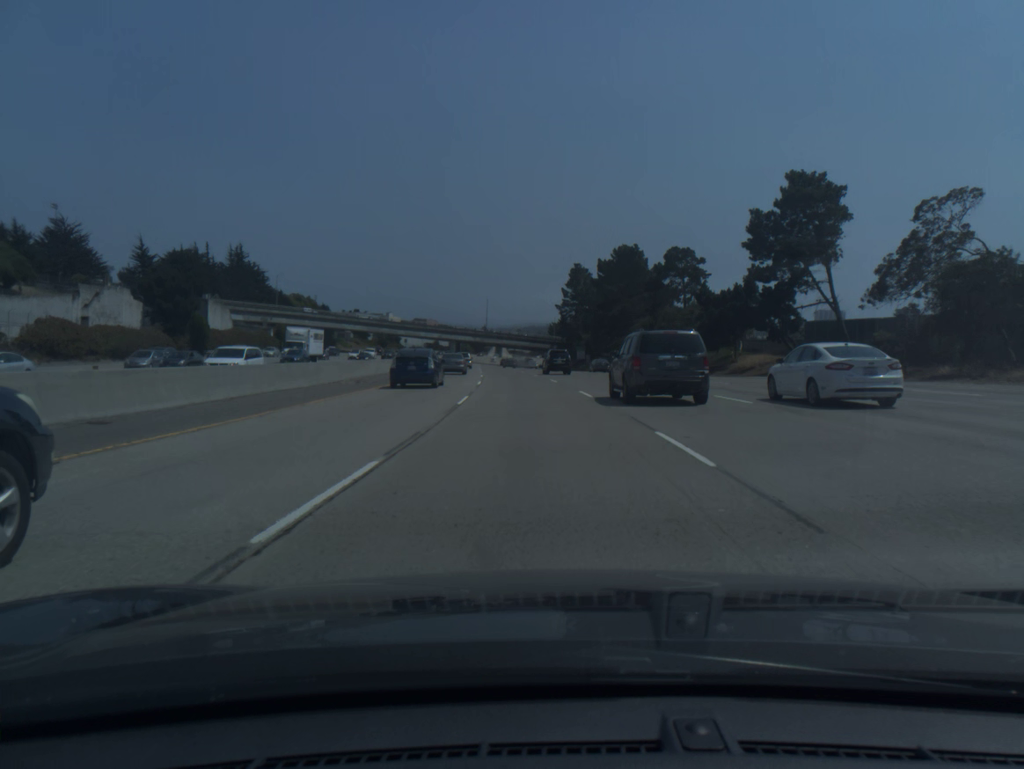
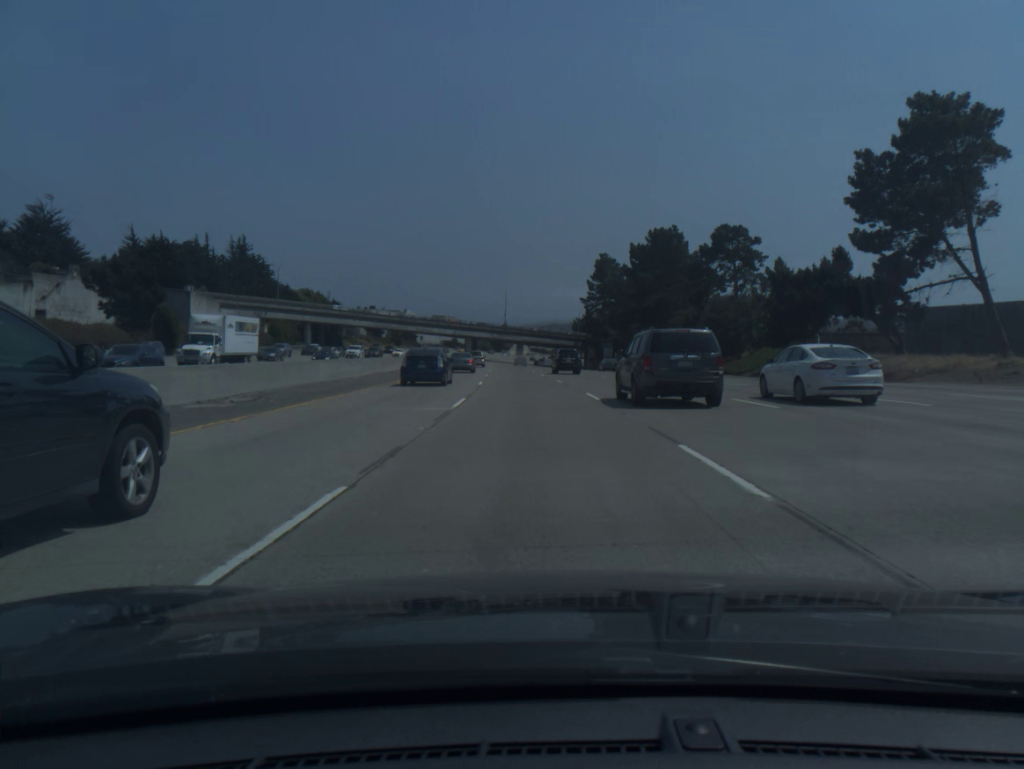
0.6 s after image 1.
(-0.2, +16.3) m; -2°
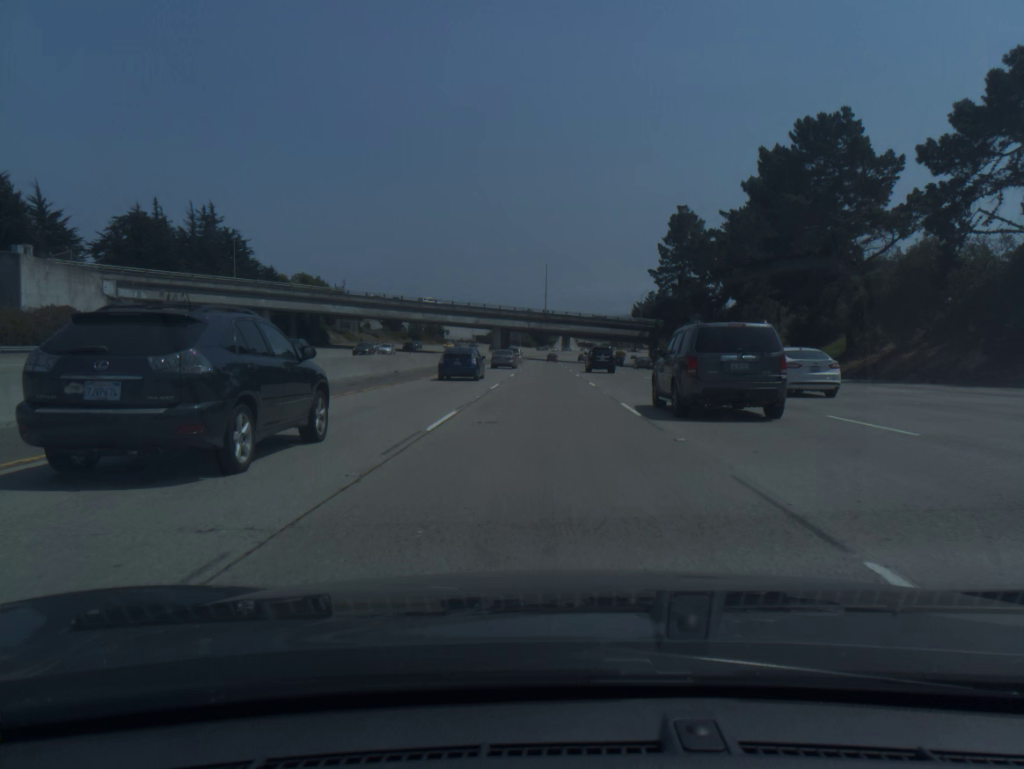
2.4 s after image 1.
(-1.7, +49.5) m; -3°
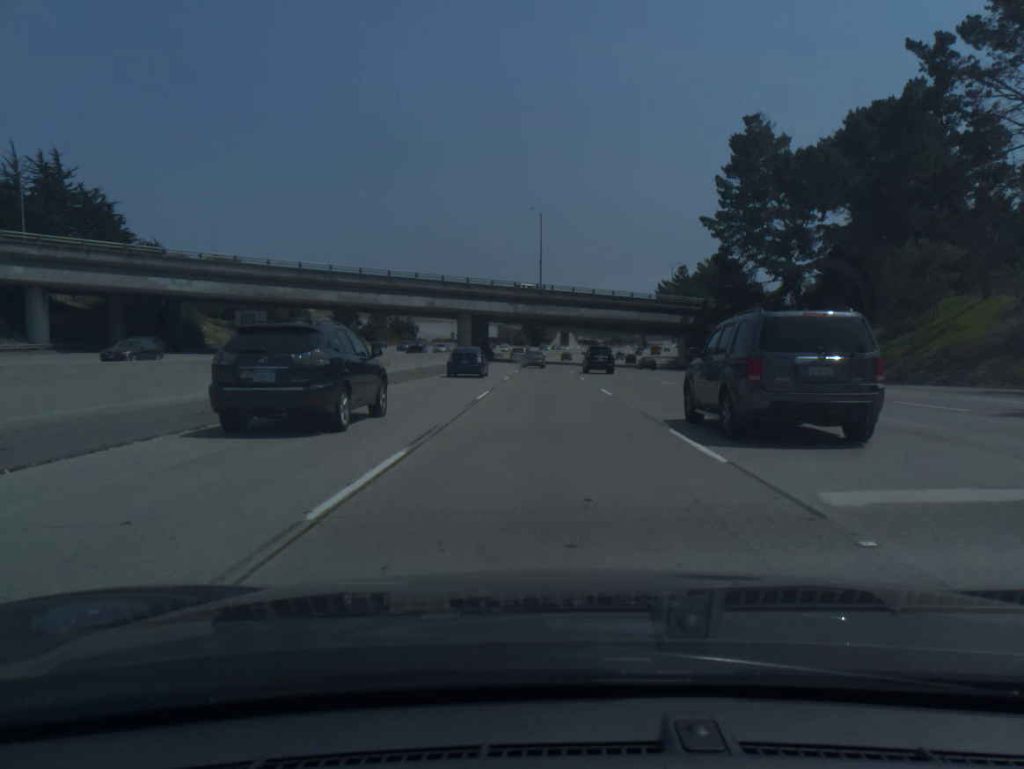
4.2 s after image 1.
(0.0, +50.3) m; 0°
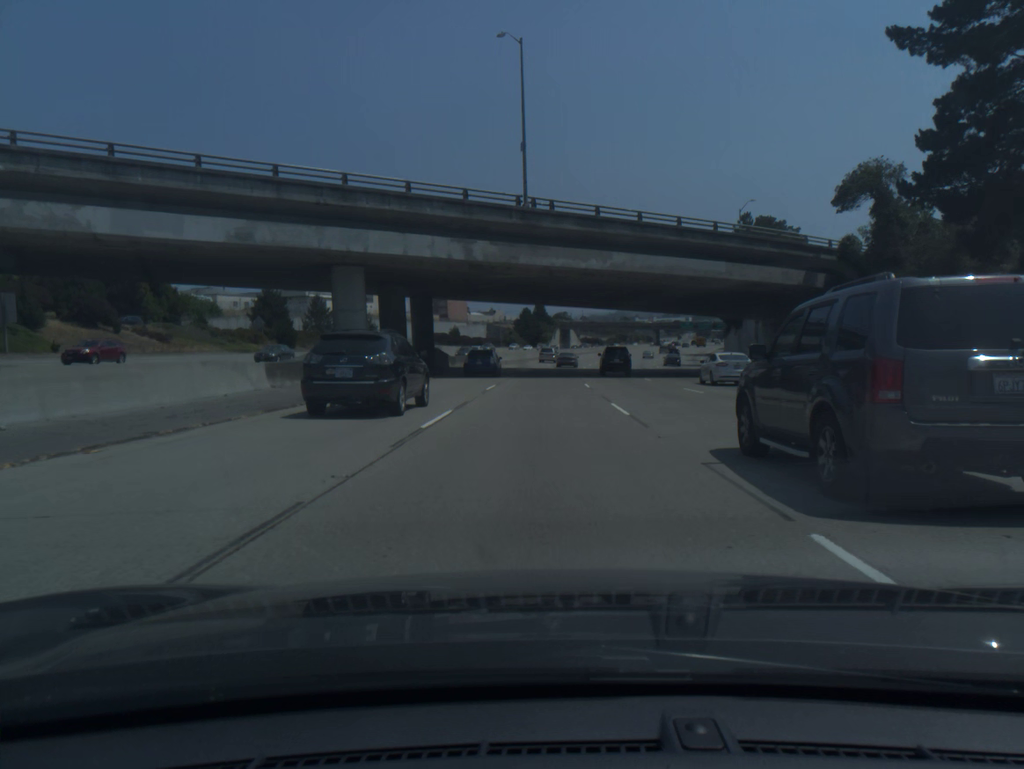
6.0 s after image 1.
(+0.2, +51.1) m; 0°
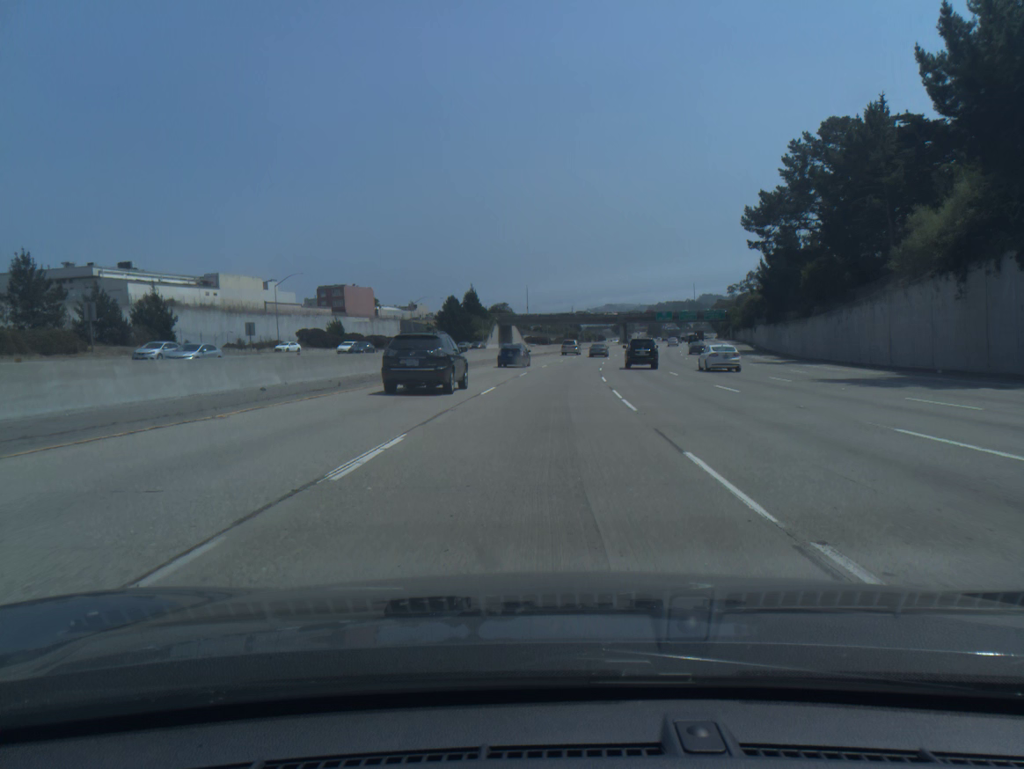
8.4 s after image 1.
(+1.5, +68.7) m; +4°
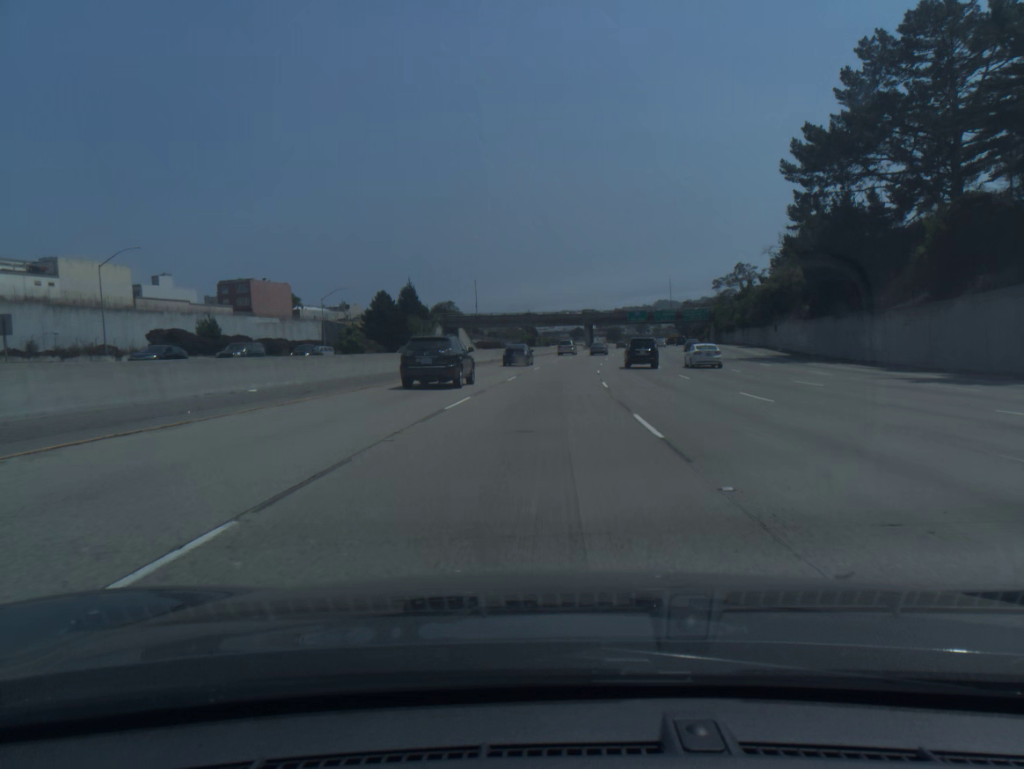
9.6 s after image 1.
(+0.9, +34.2) m; +3°
